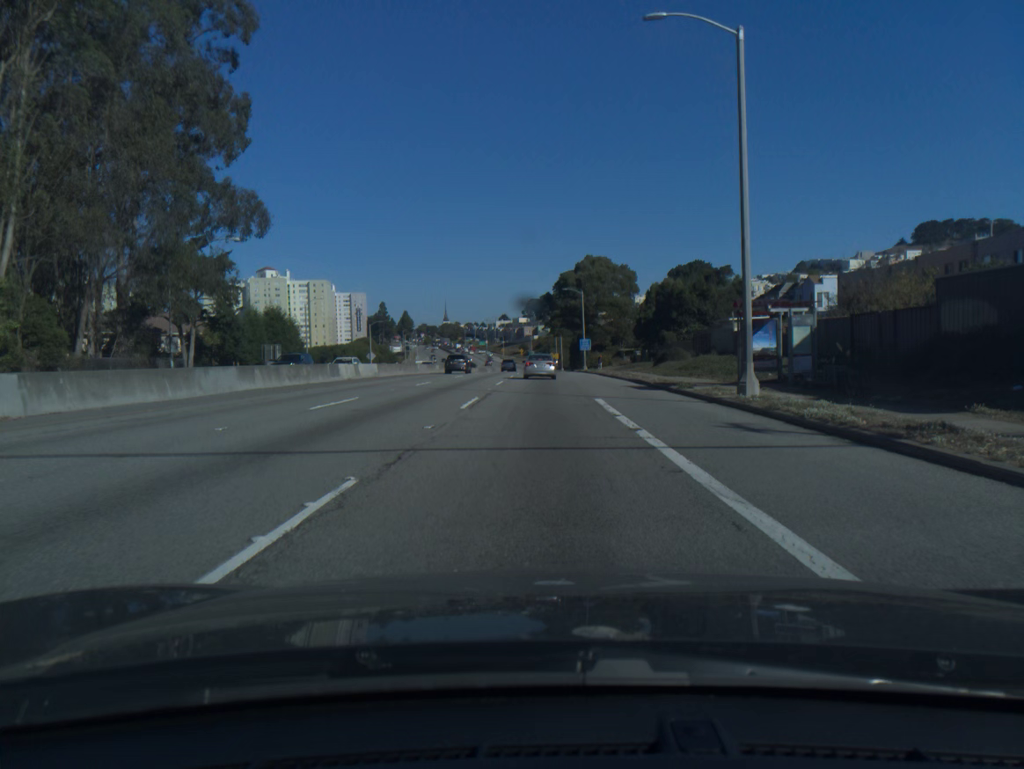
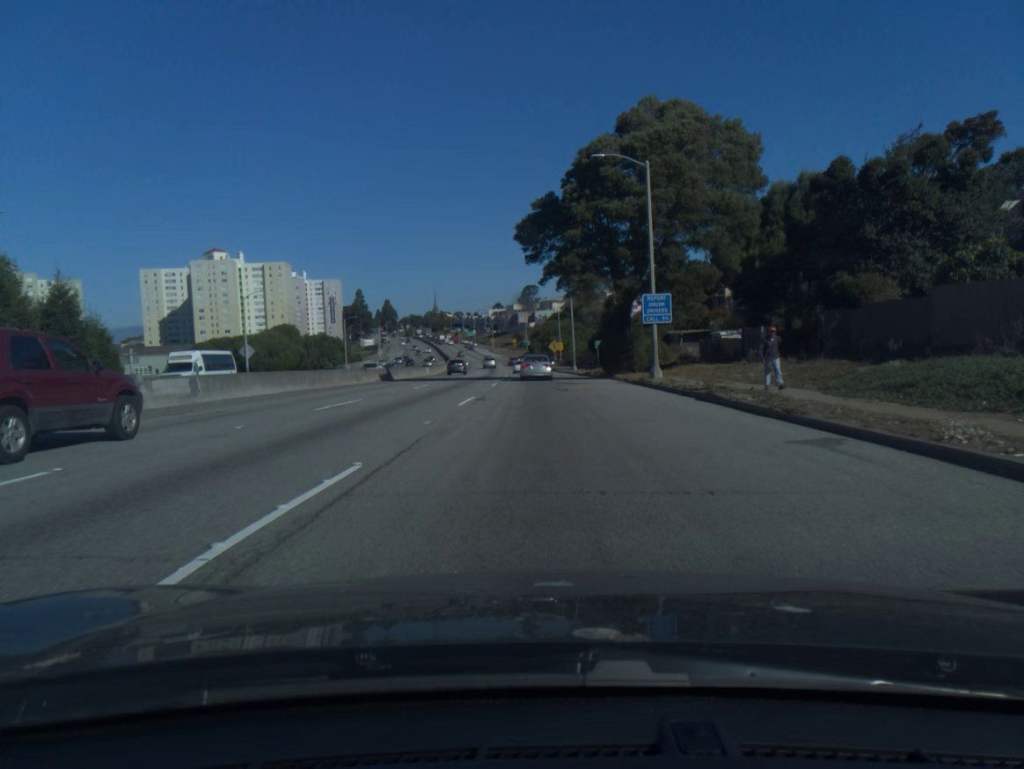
(+0.1, +57.6) m; 0°
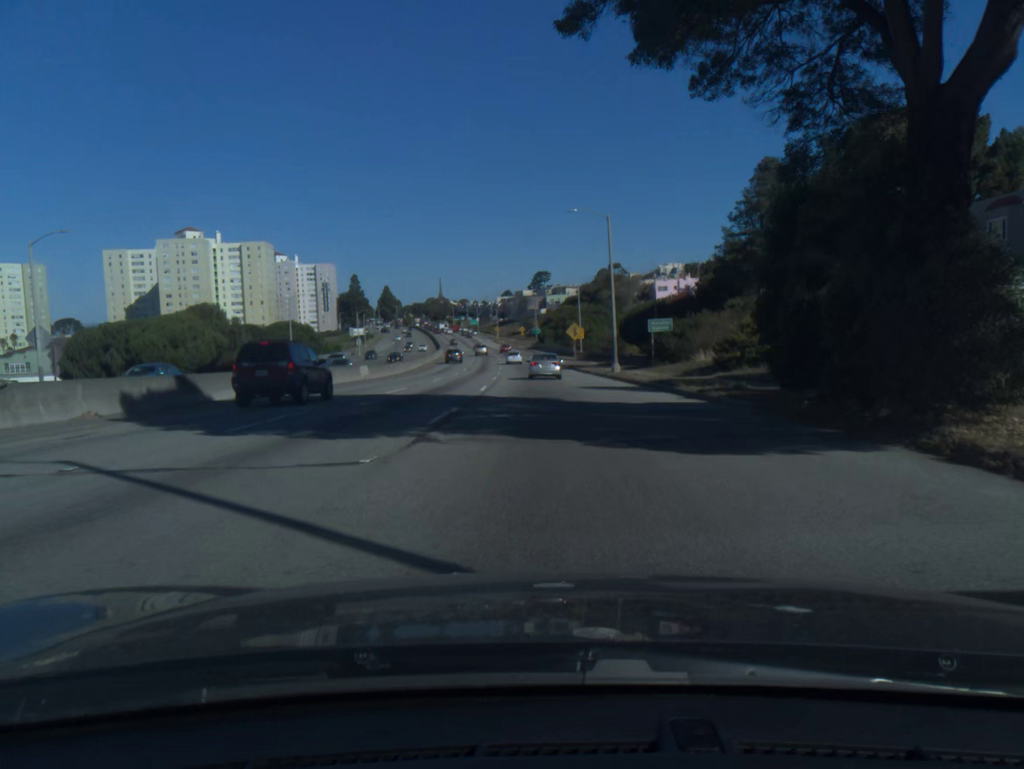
(-0.3, +34.8) m; -1°
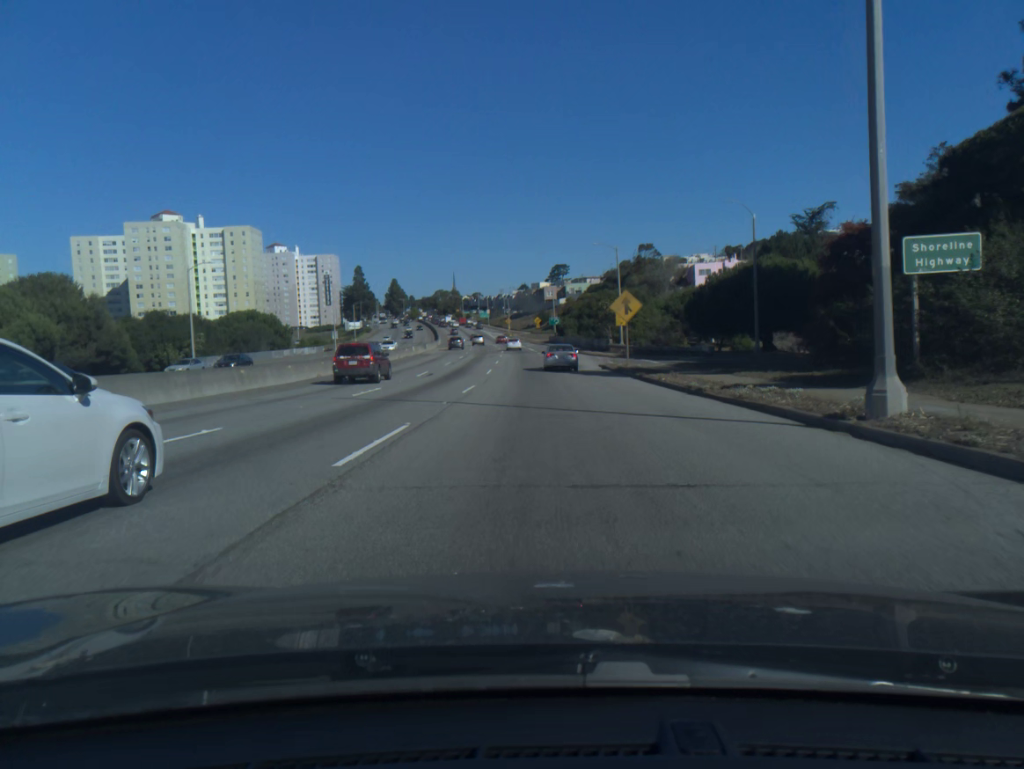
(-0.4, +34.8) m; -1°
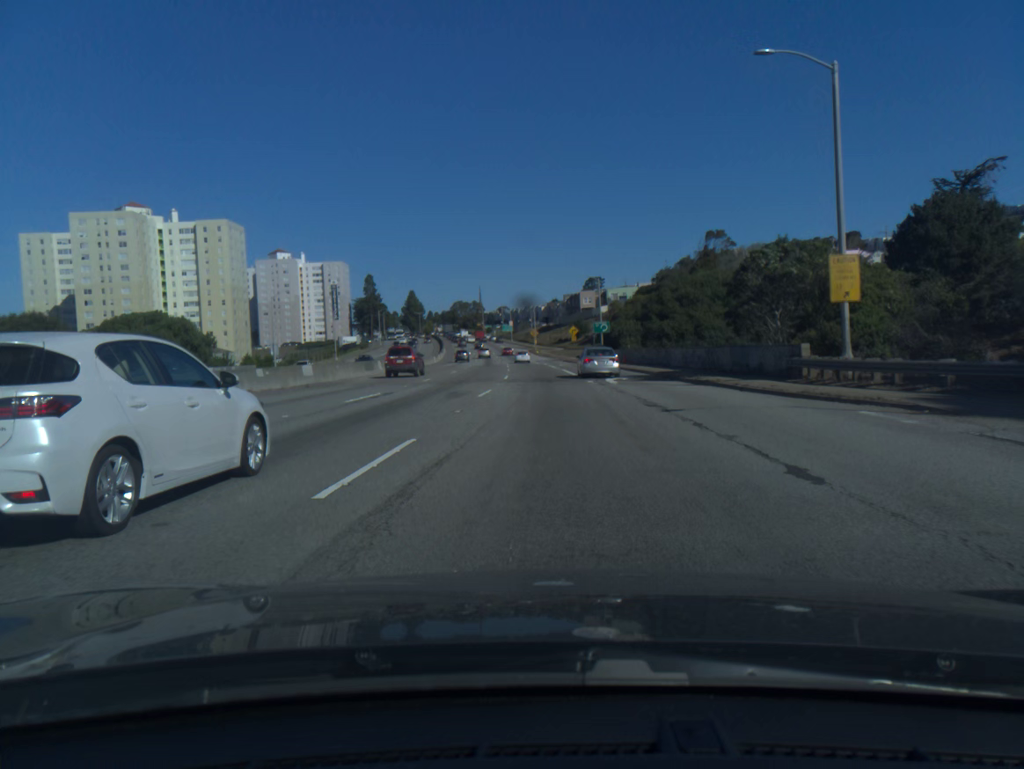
(-0.9, +46.5) m; -2°
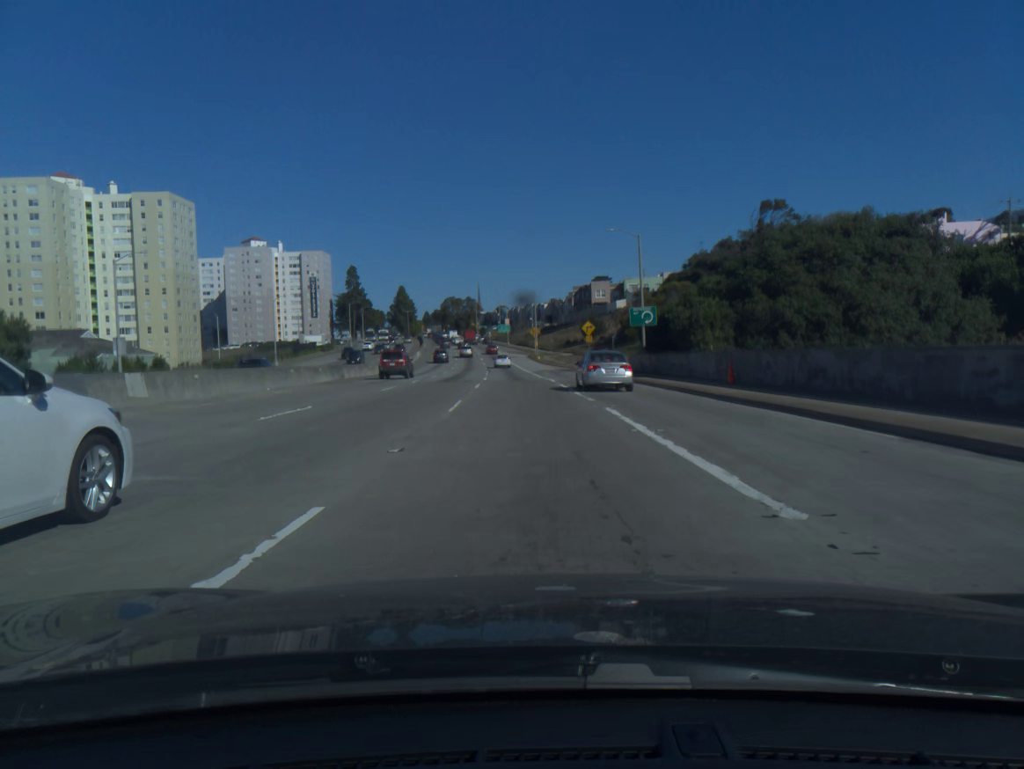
(-0.1, +34.8) m; 0°
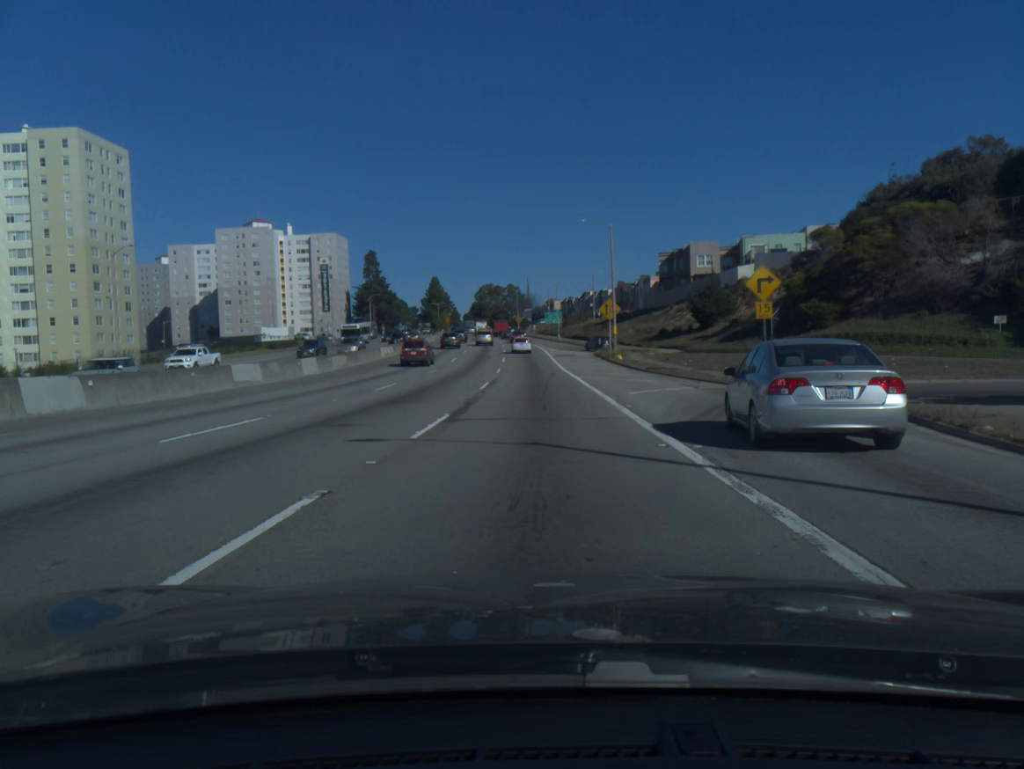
(-1.9, +56.2) m; -4°
